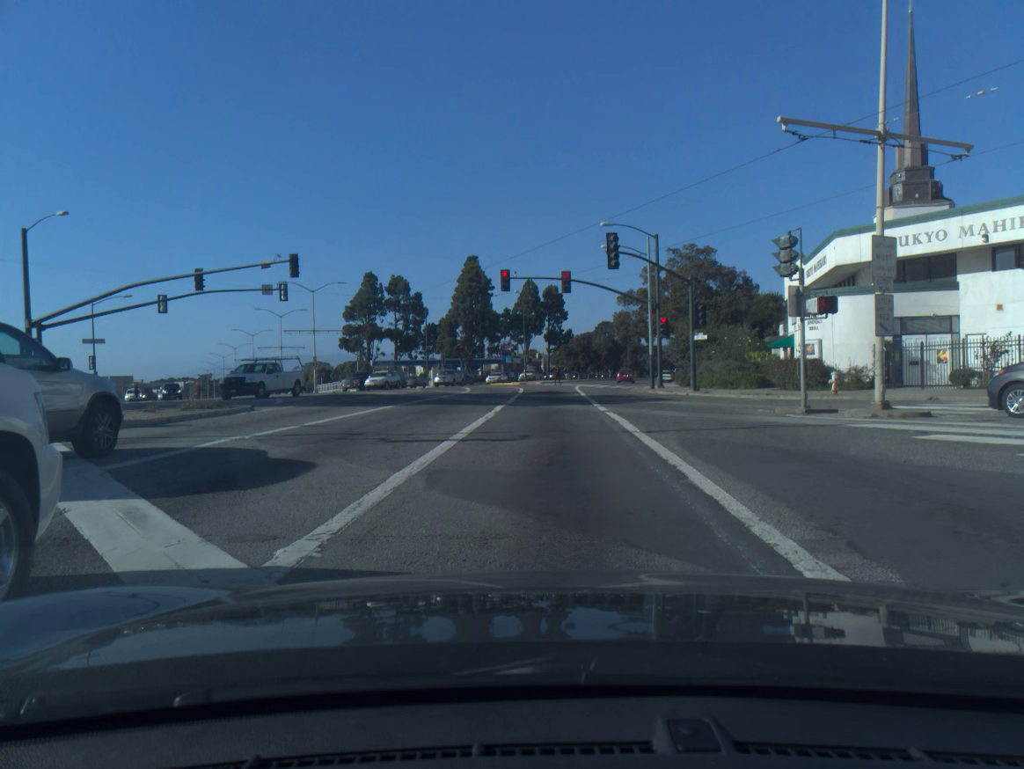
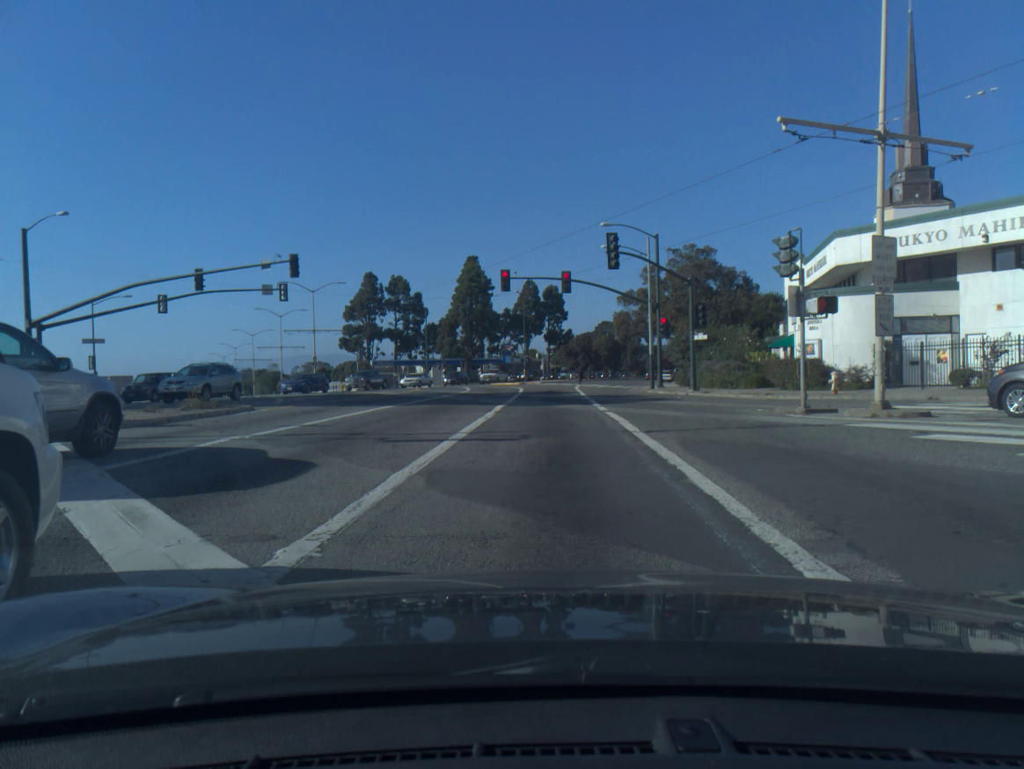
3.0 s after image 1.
(0.0, 0.0) m; 0°
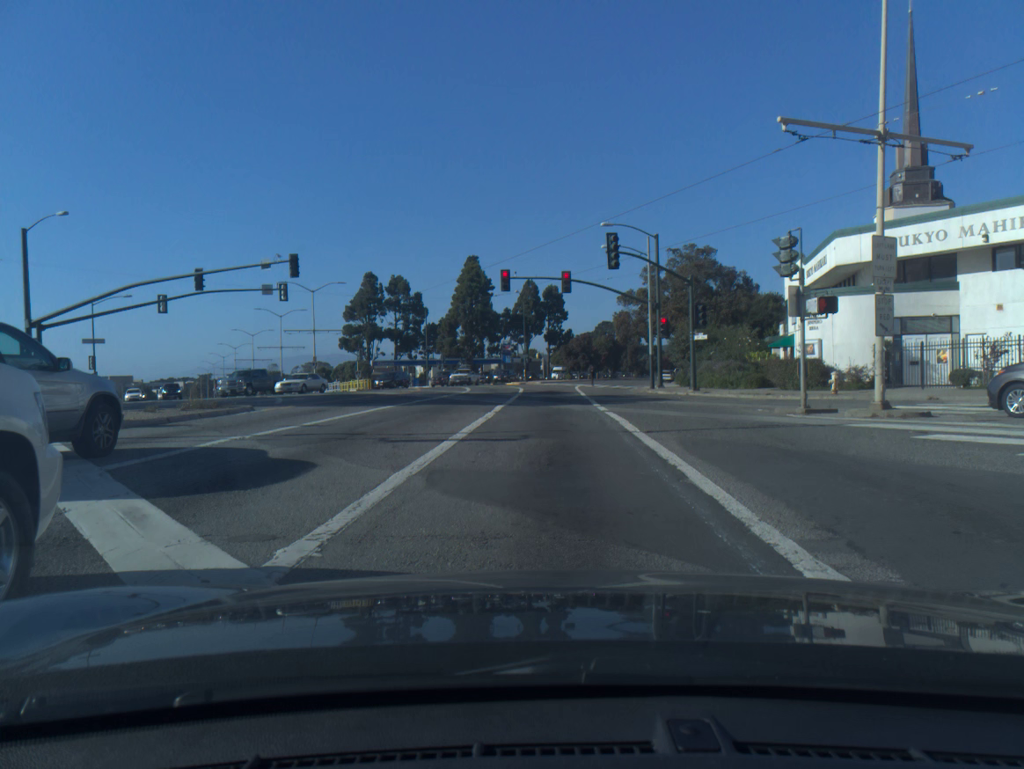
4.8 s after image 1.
(0.0, 0.0) m; 0°
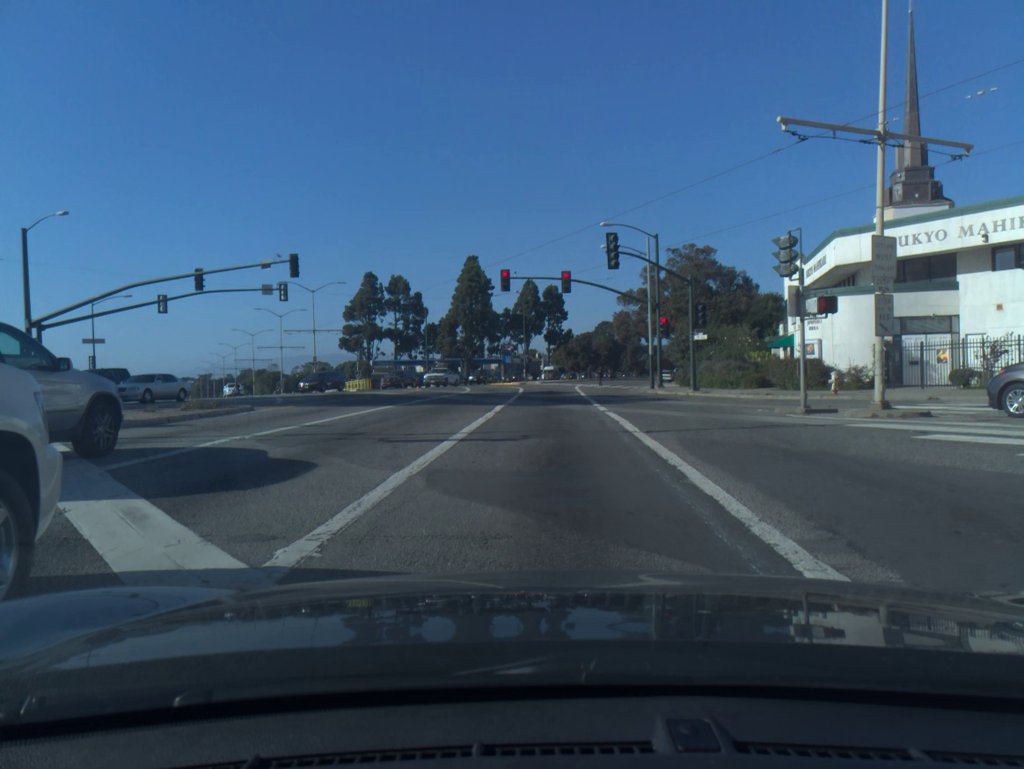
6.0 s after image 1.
(0.0, 0.0) m; 0°
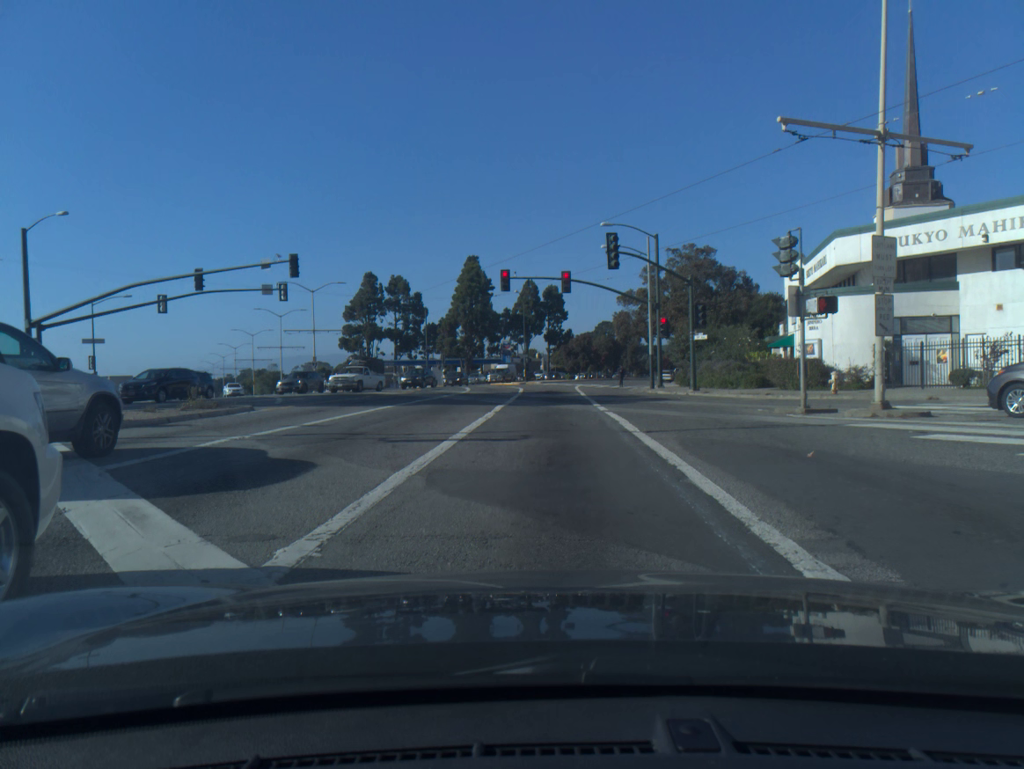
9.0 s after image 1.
(0.0, 0.0) m; 0°
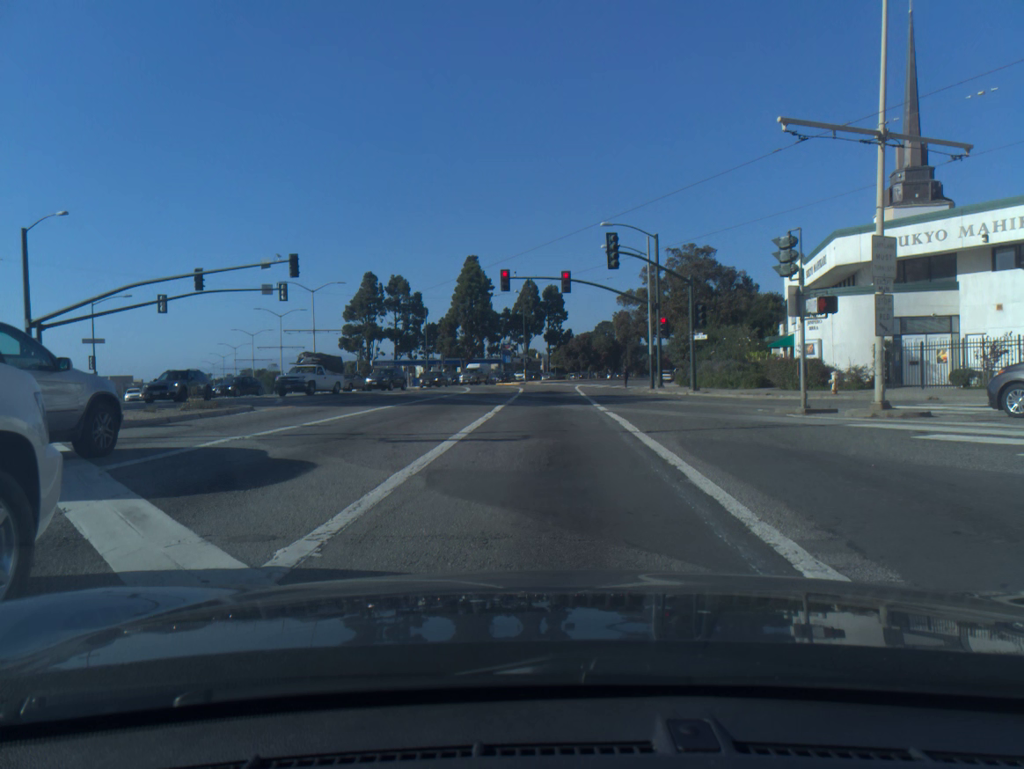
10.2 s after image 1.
(0.0, 0.0) m; 0°
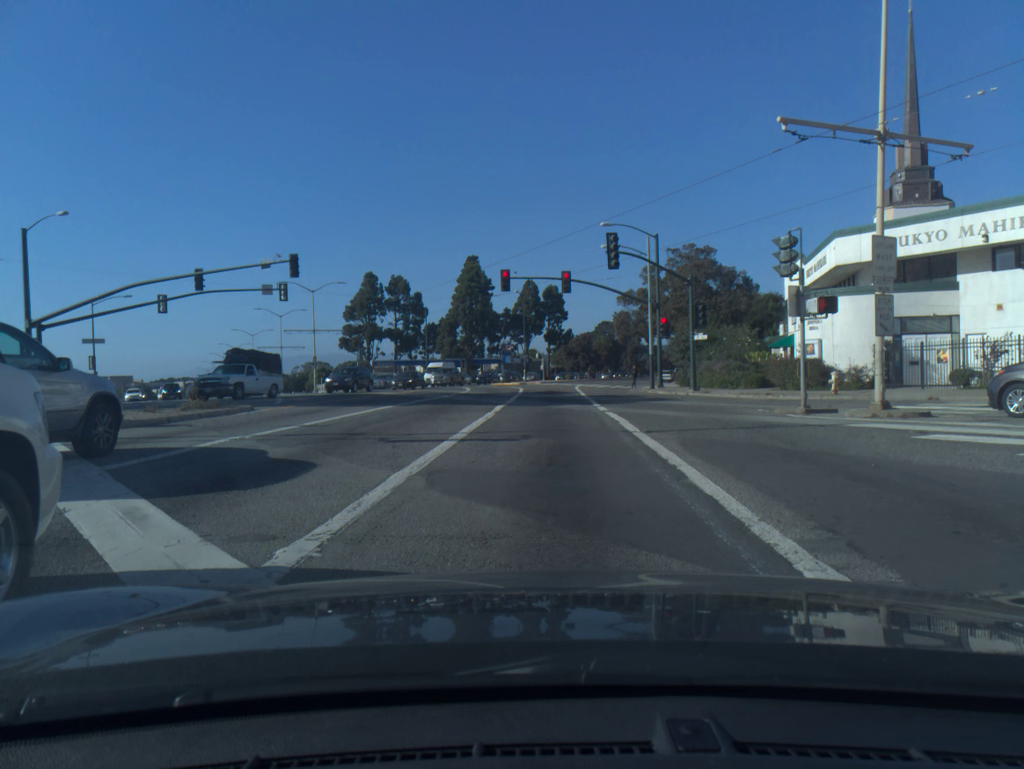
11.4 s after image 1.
(0.0, 0.0) m; 0°
